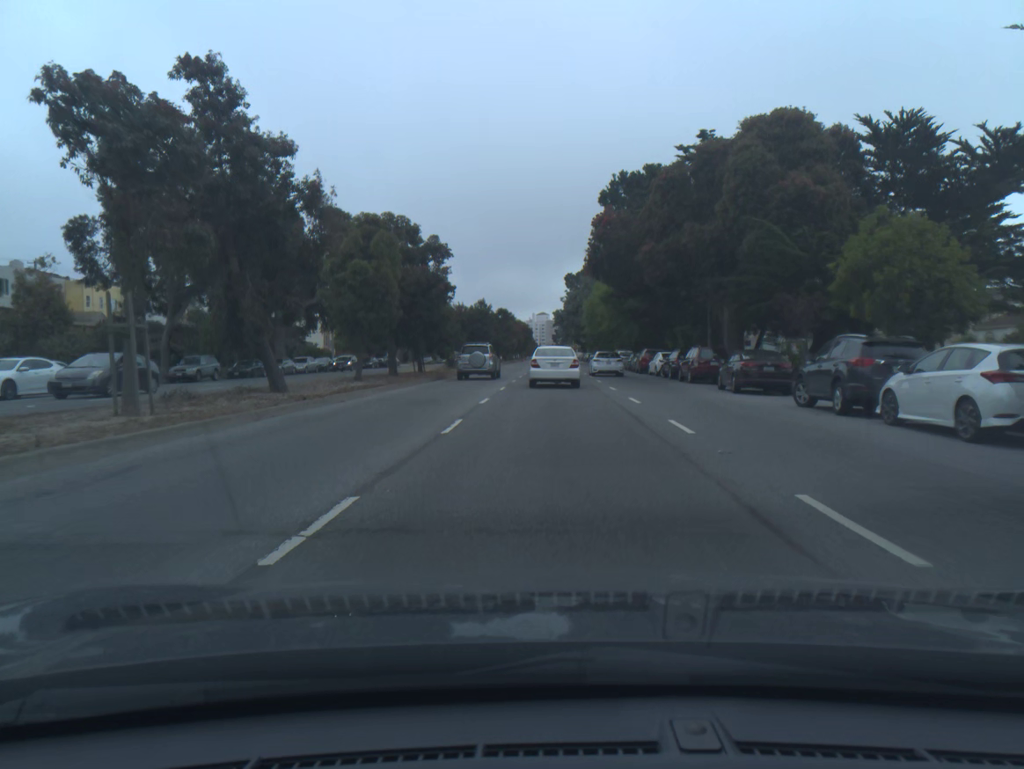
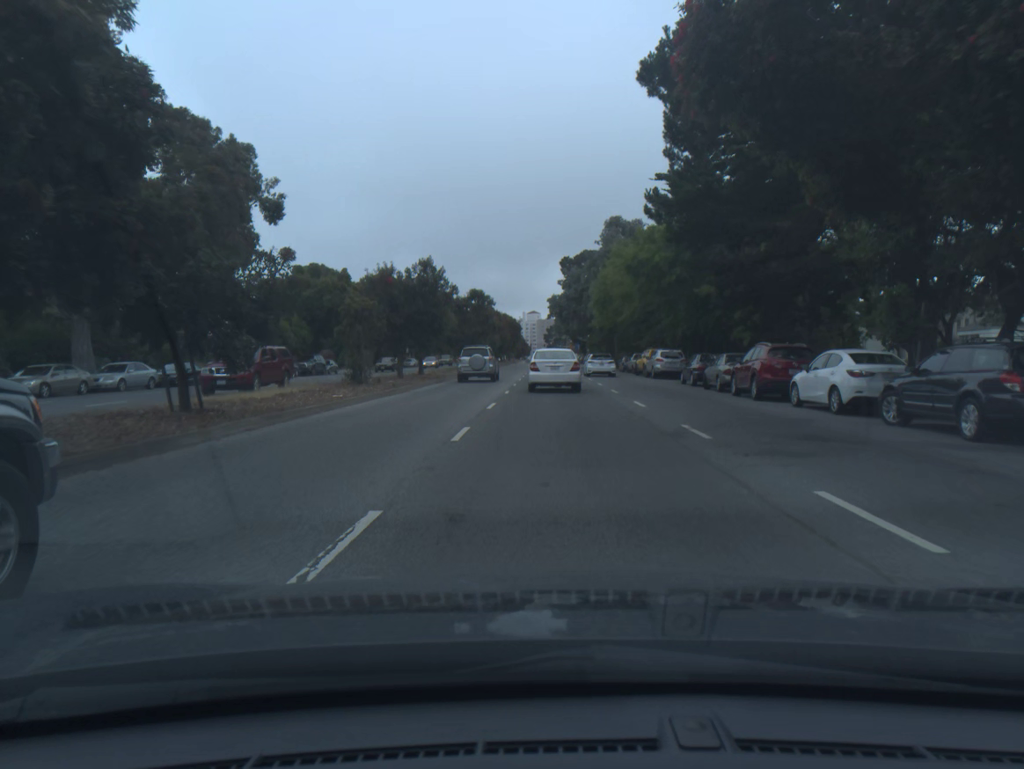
(-0.1, +28.9) m; +1°
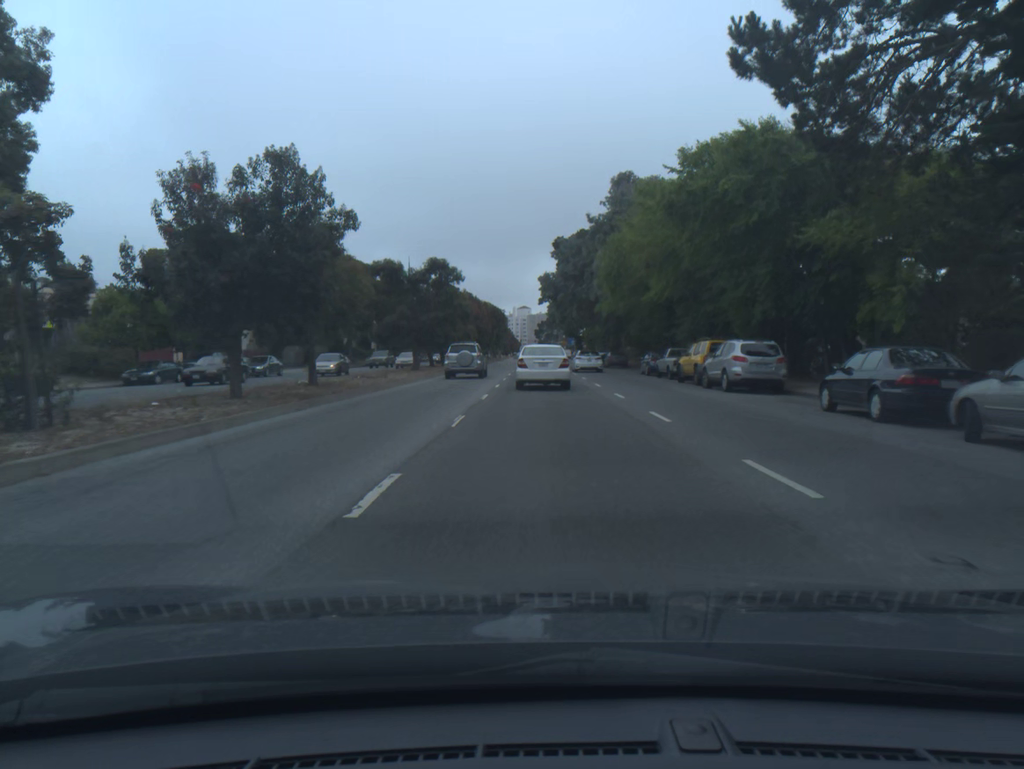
(+0.1, +19.8) m; +1°
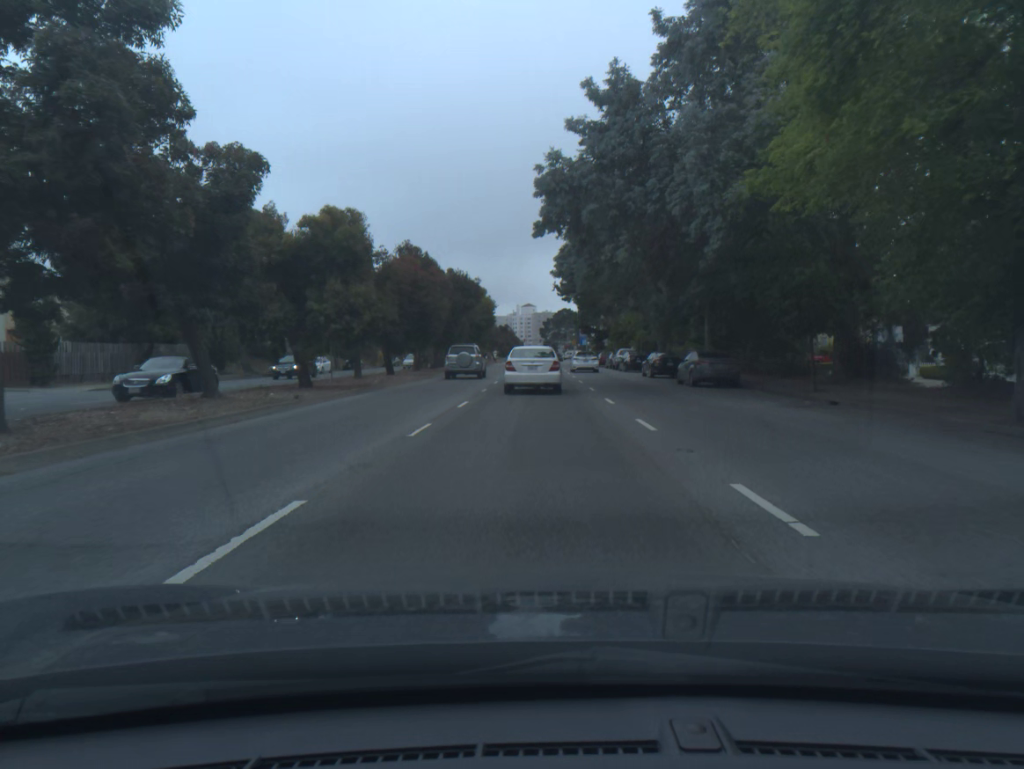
(+0.2, +38.0) m; -1°
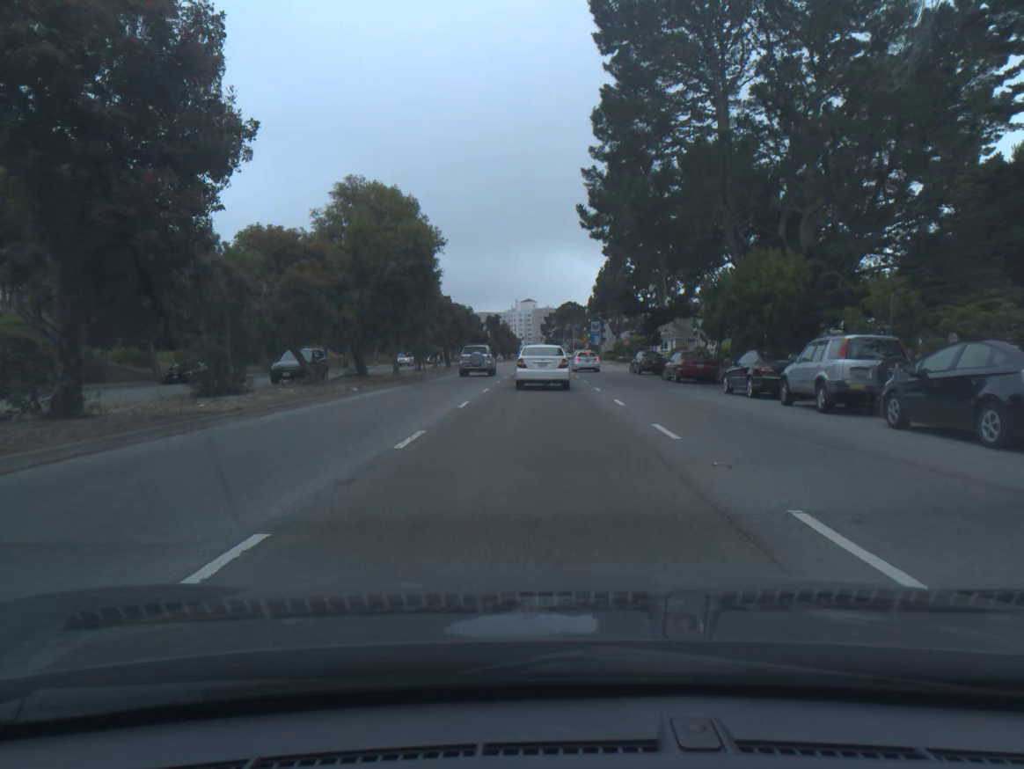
(-0.2, +44.5) m; 0°
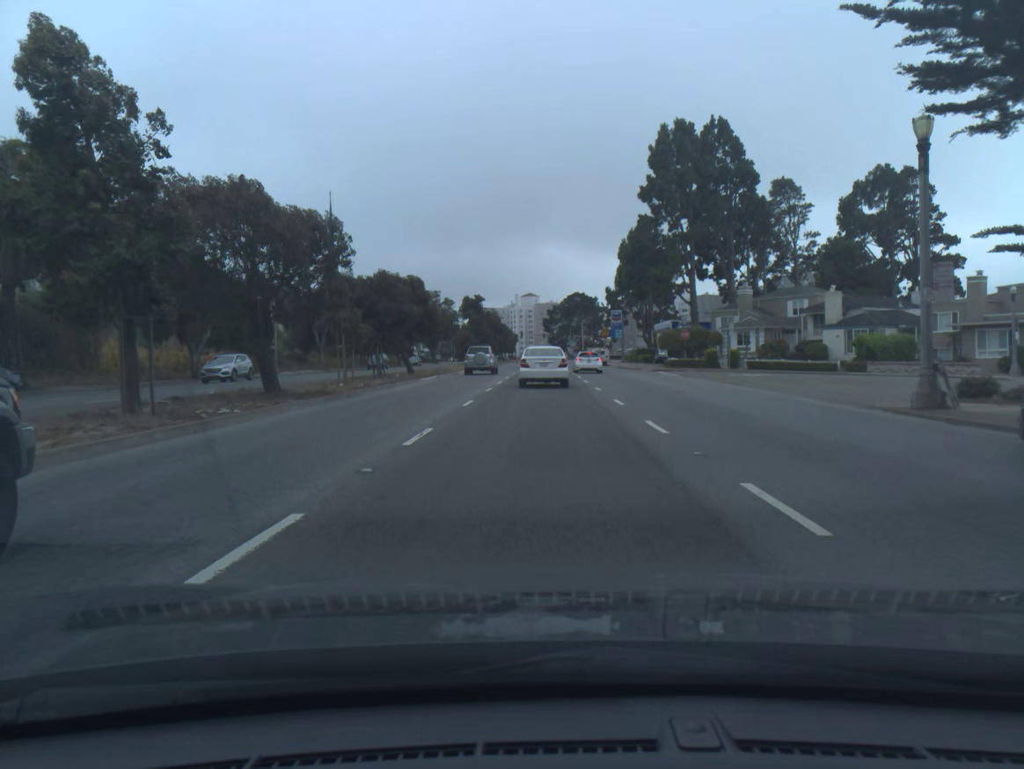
(-0.1, +42.6) m; -1°
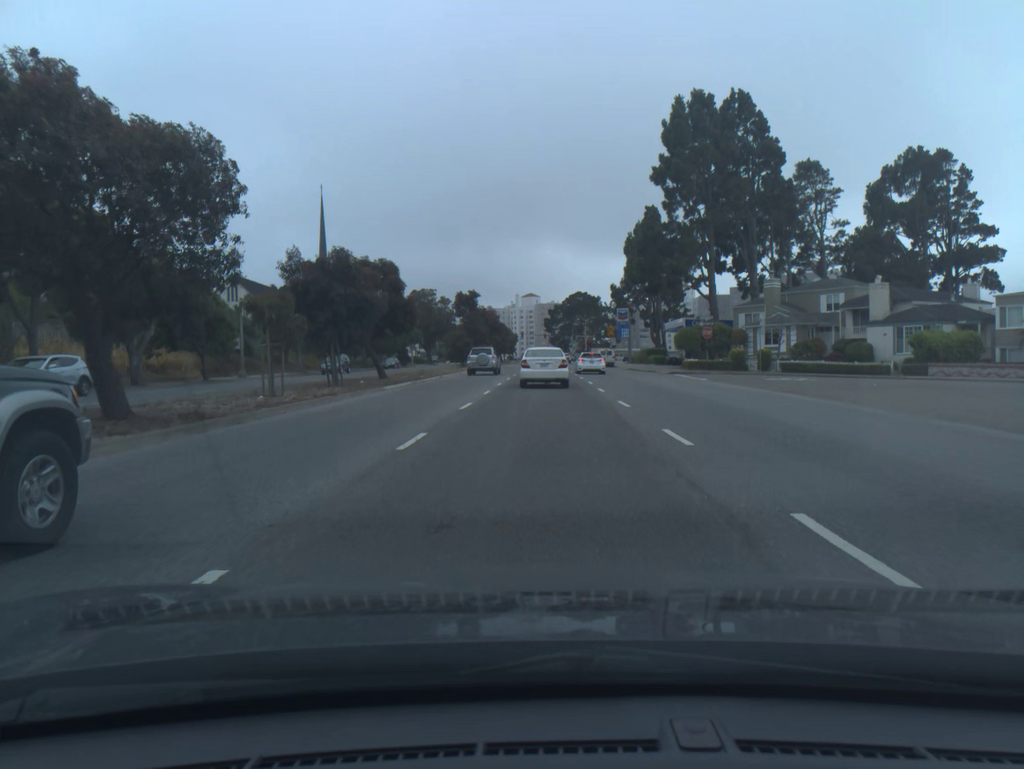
(0.0, +8.4) m; 0°
